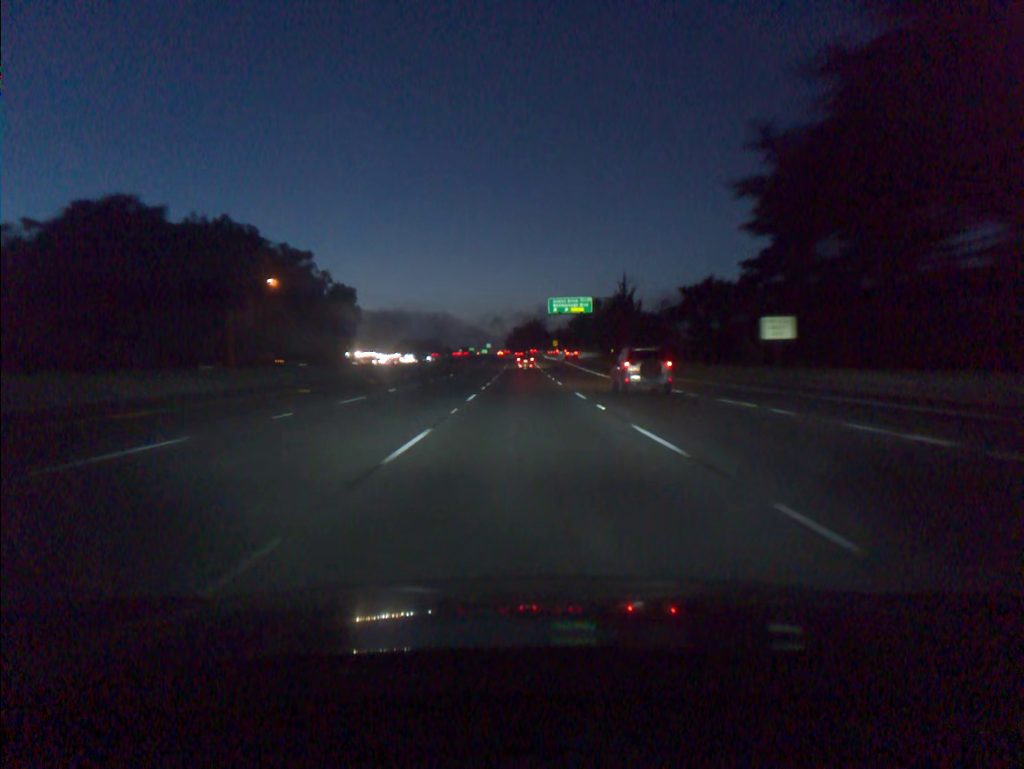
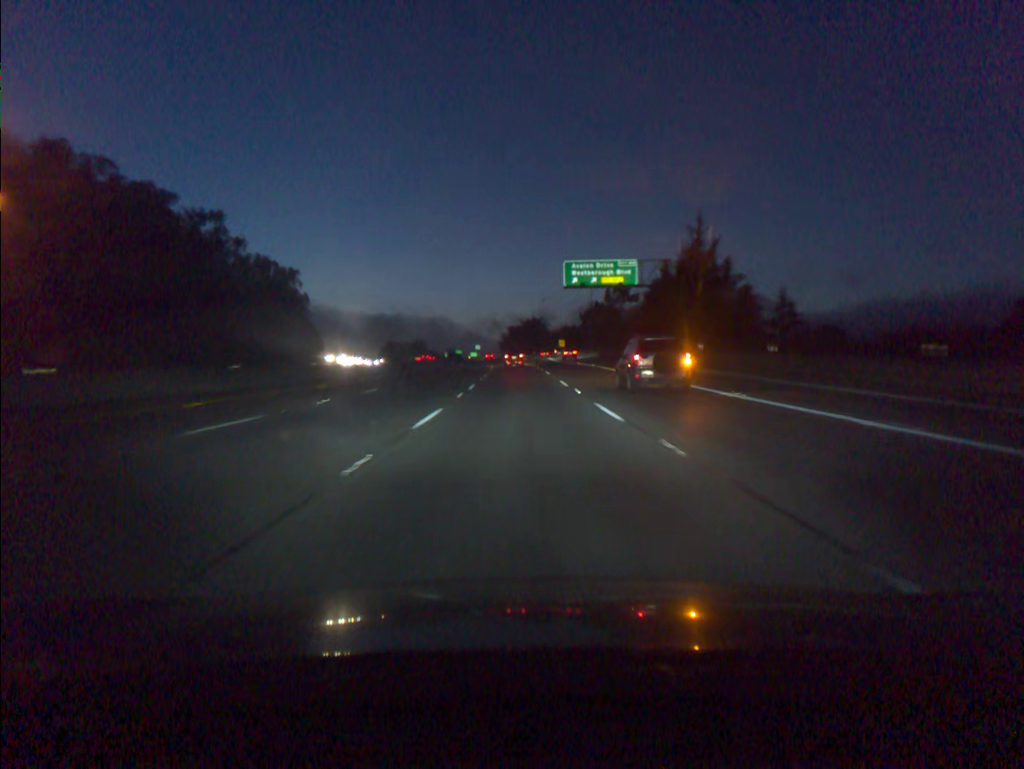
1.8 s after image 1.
(+0.2, +54.1) m; 0°
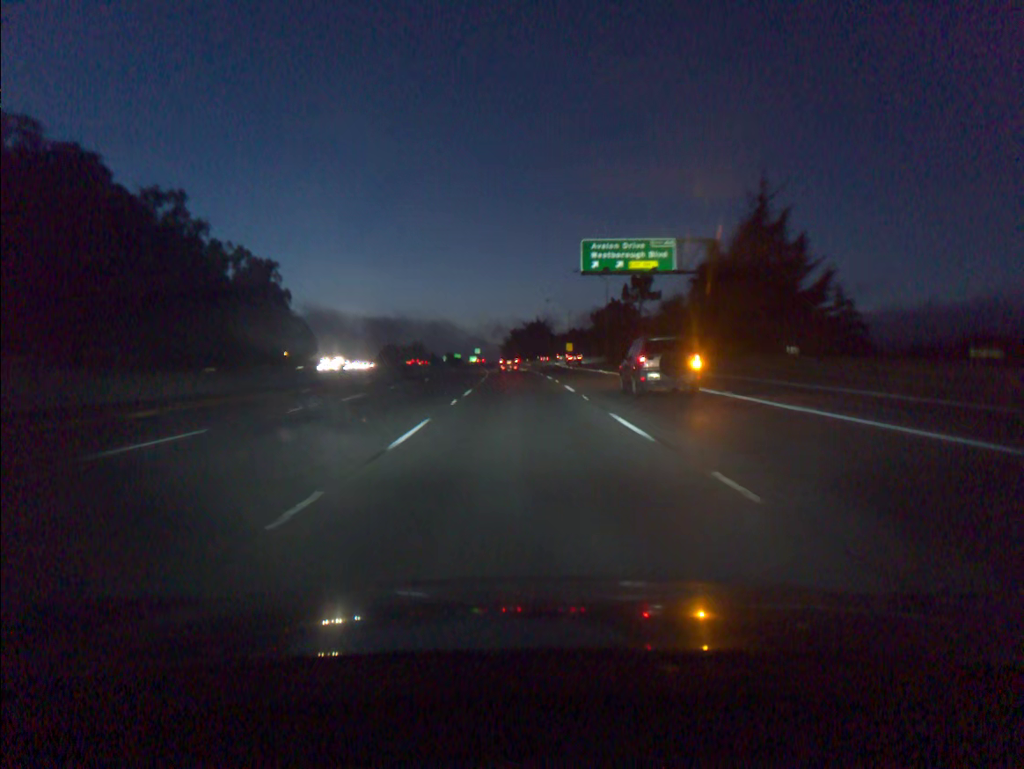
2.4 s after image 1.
(0.0, +17.6) m; 0°
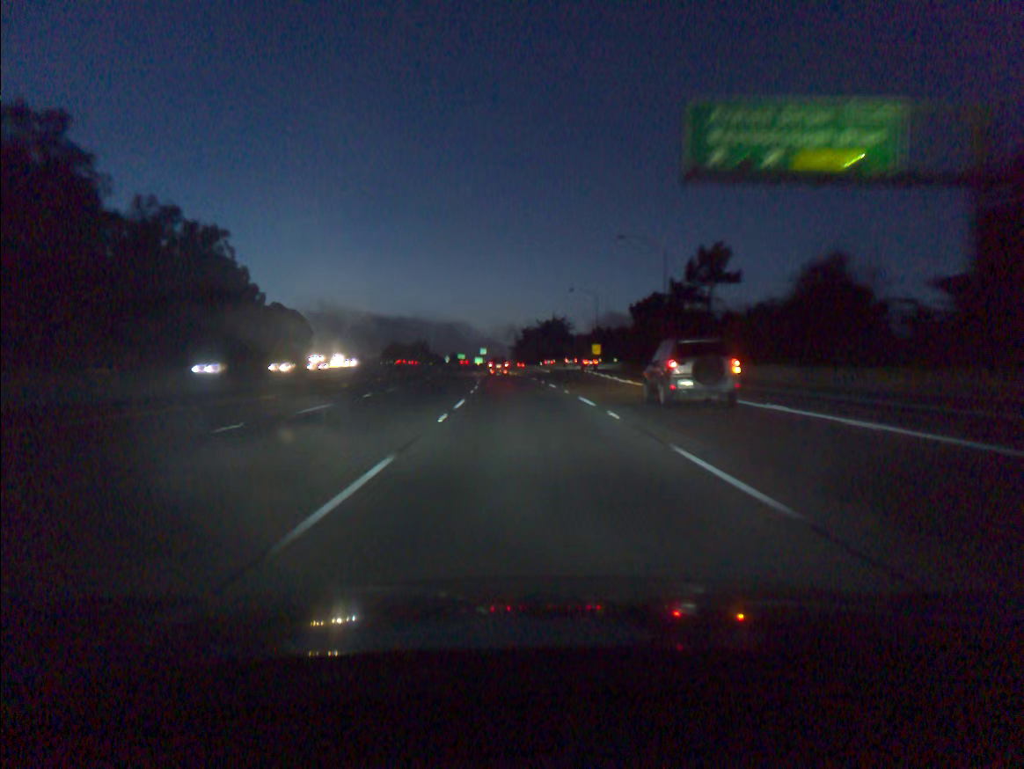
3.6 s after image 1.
(-0.2, +34.6) m; -1°
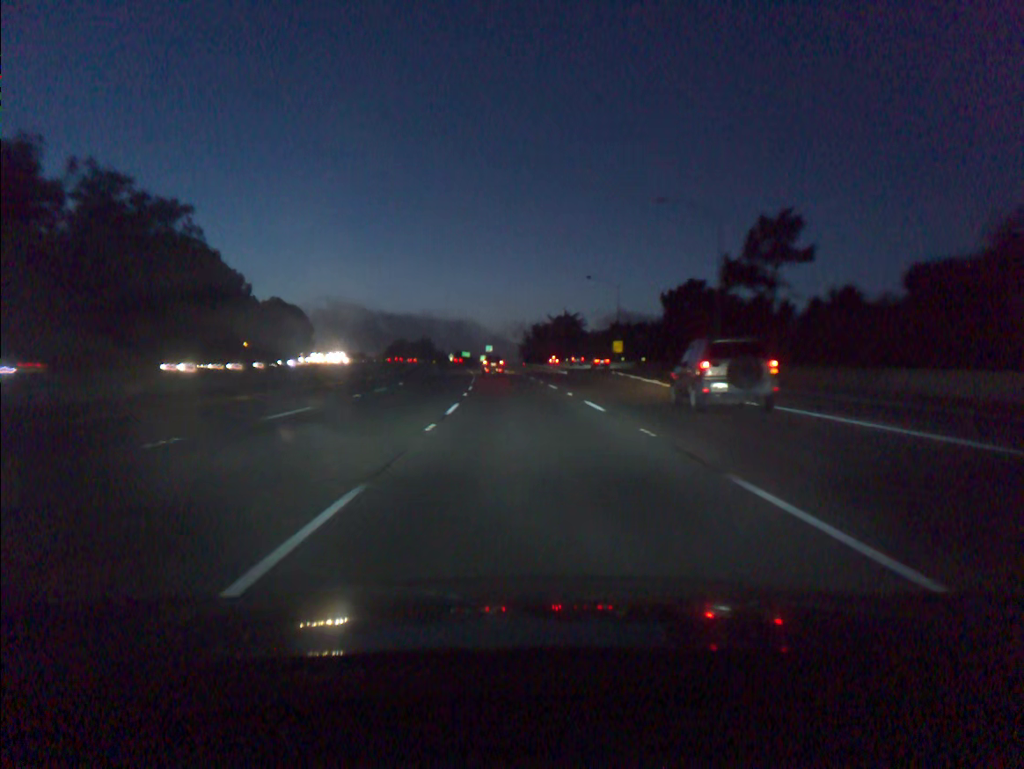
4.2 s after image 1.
(-0.1, +17.0) m; -1°
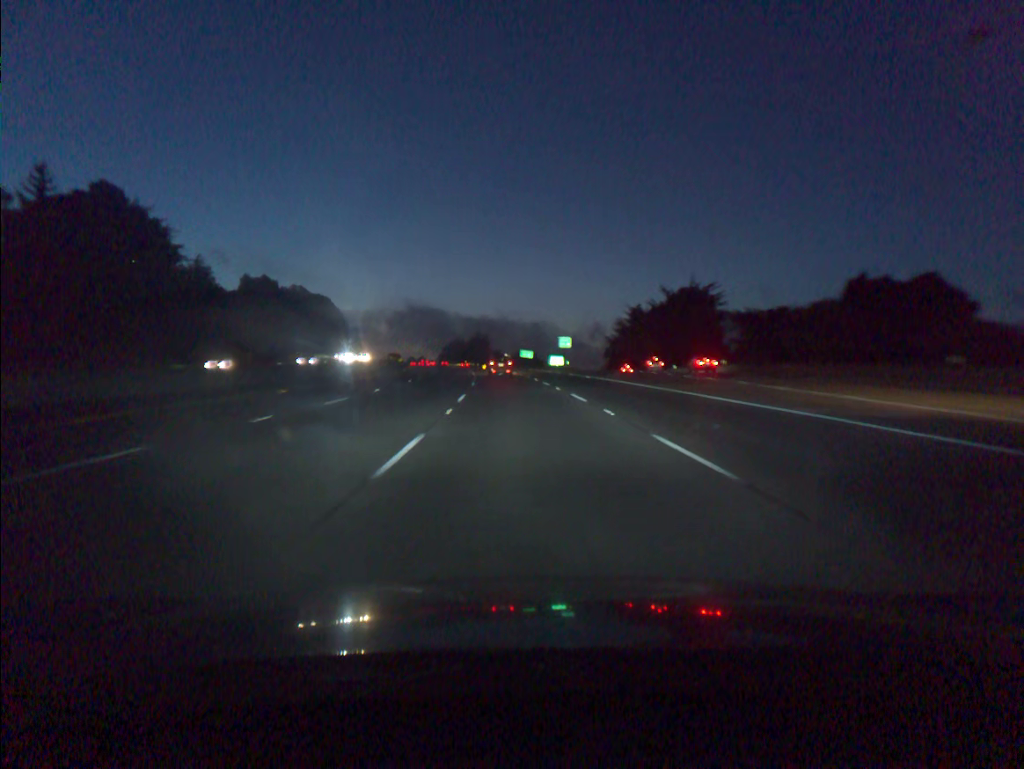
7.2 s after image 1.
(-3.5, +83.0) m; -5°
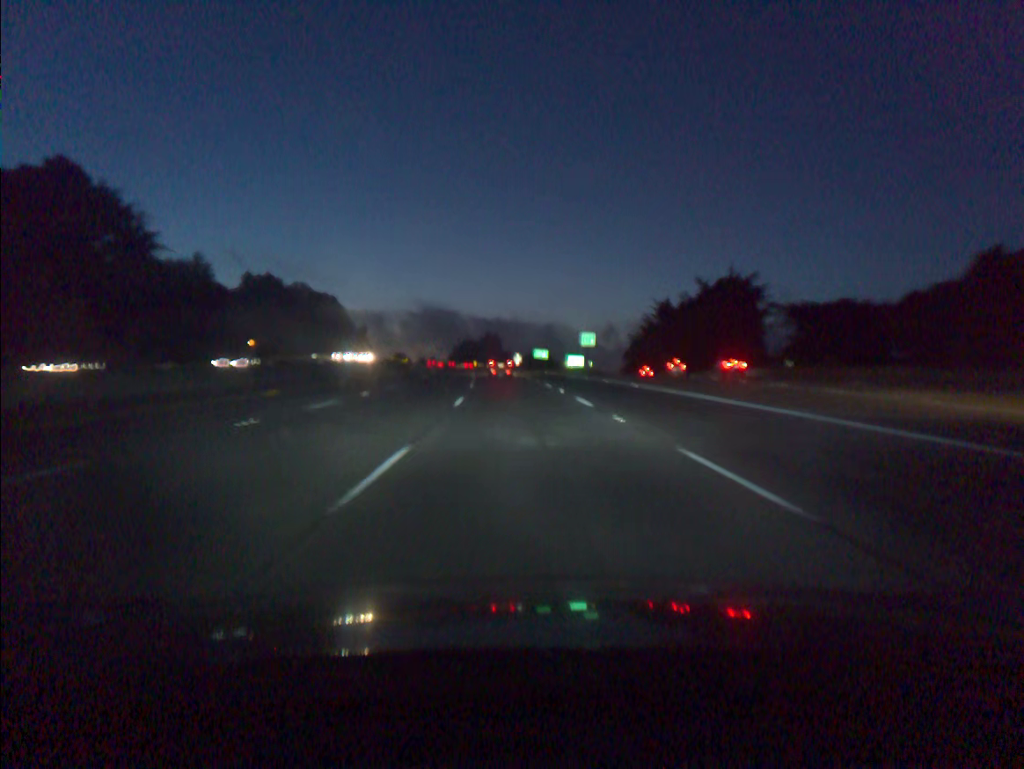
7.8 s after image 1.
(-0.1, +16.2) m; -1°
